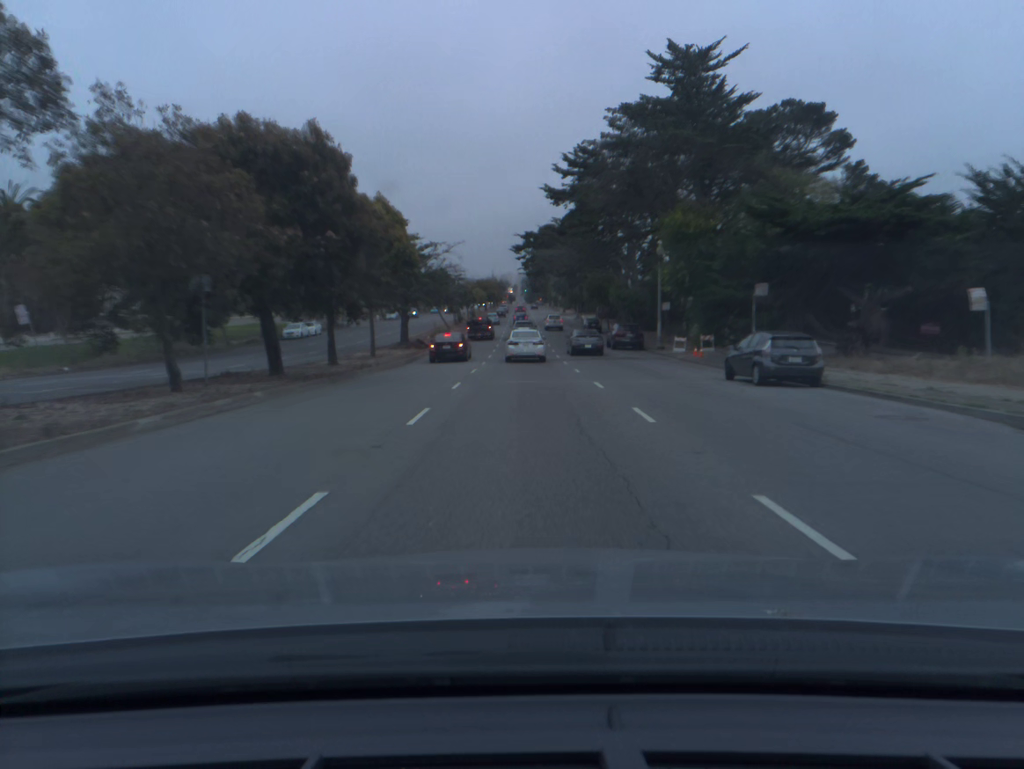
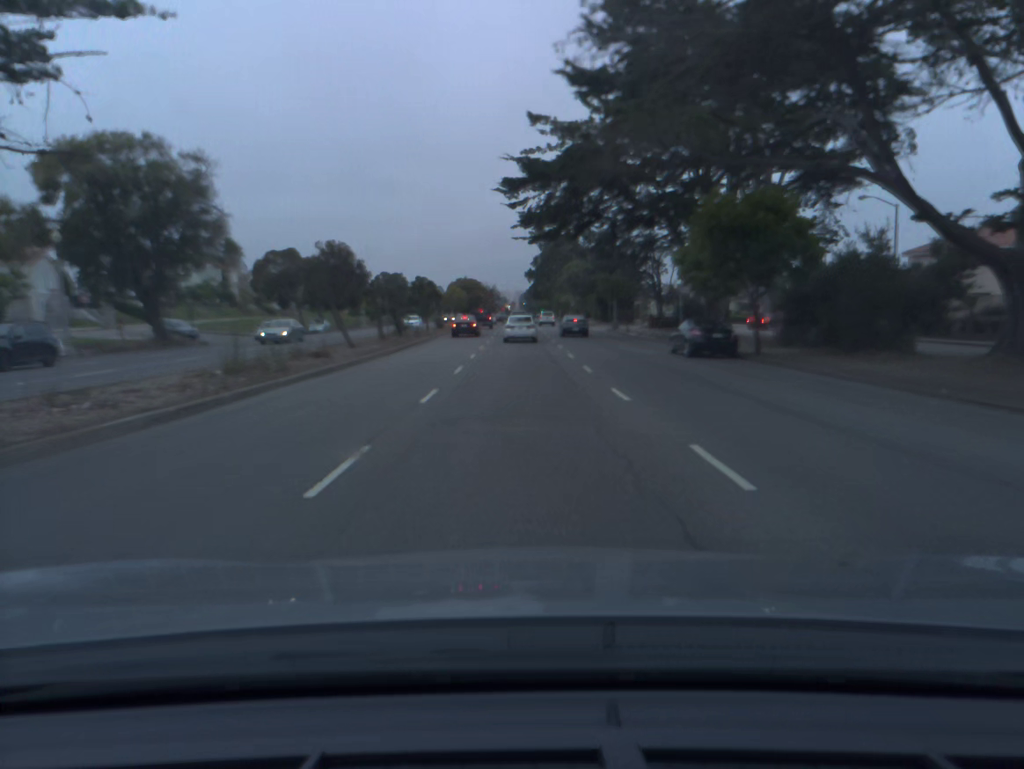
(0.0, +48.2) m; 0°
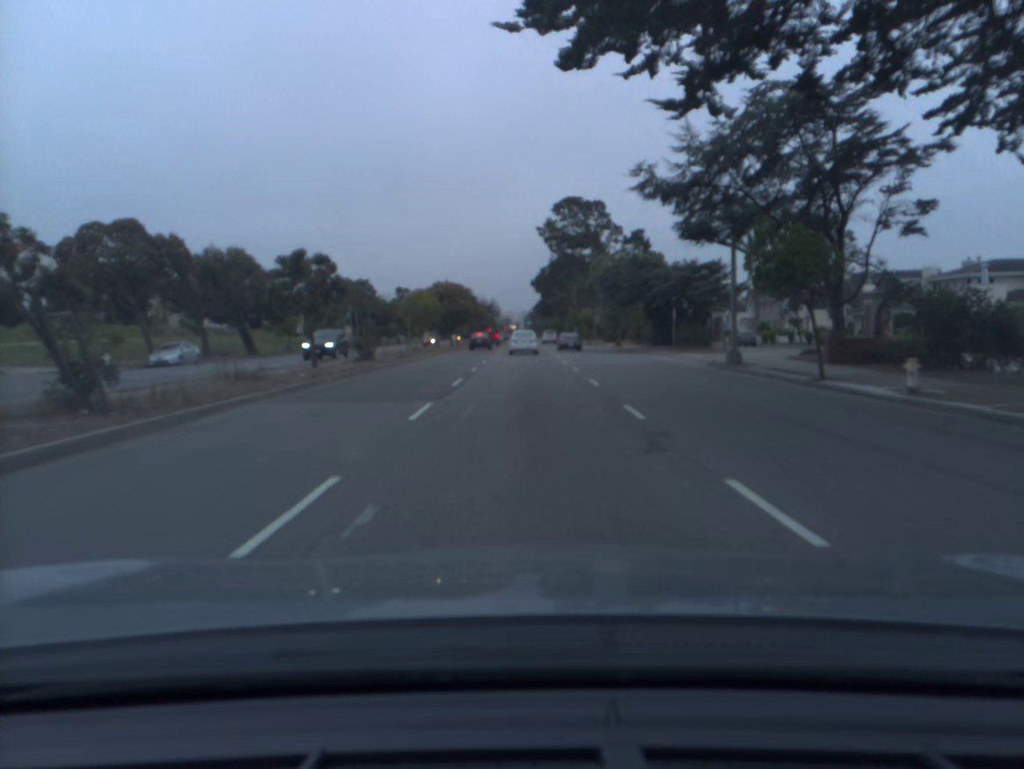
(0.0, +38.1) m; 0°
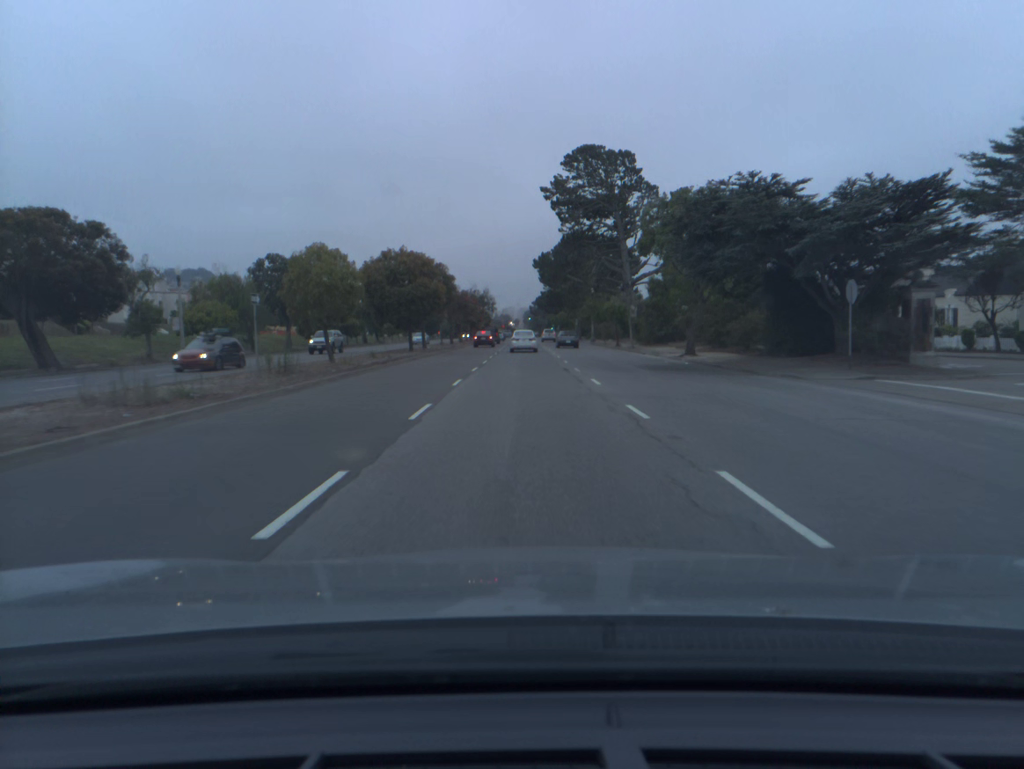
(0.0, +29.1) m; 0°
